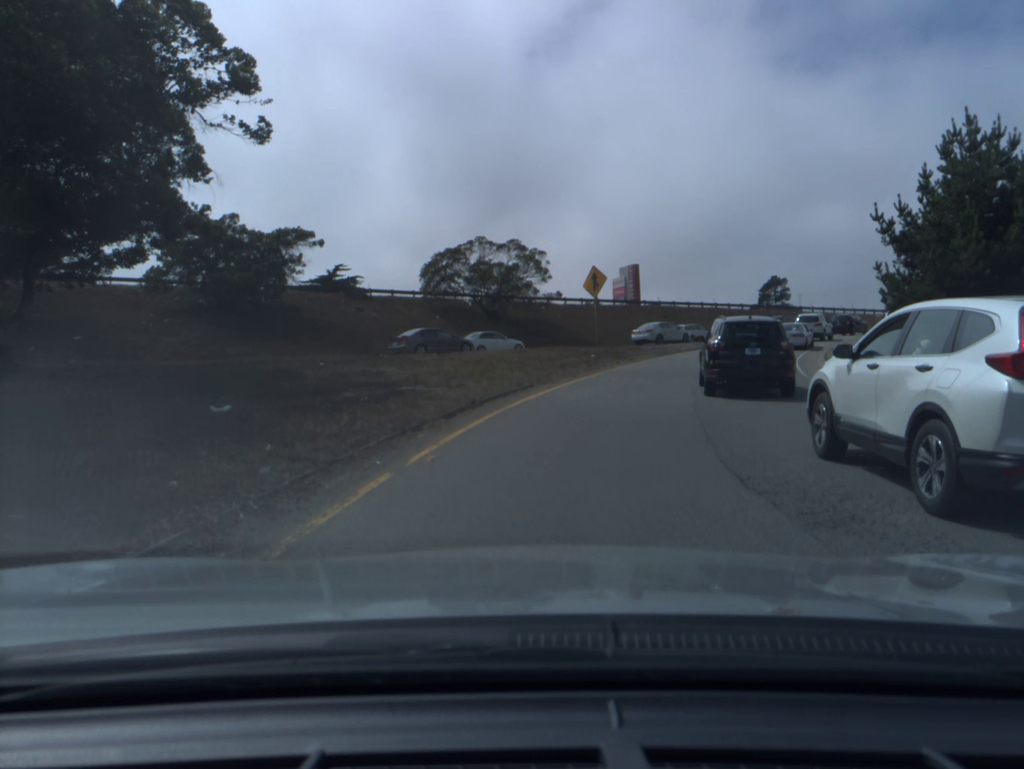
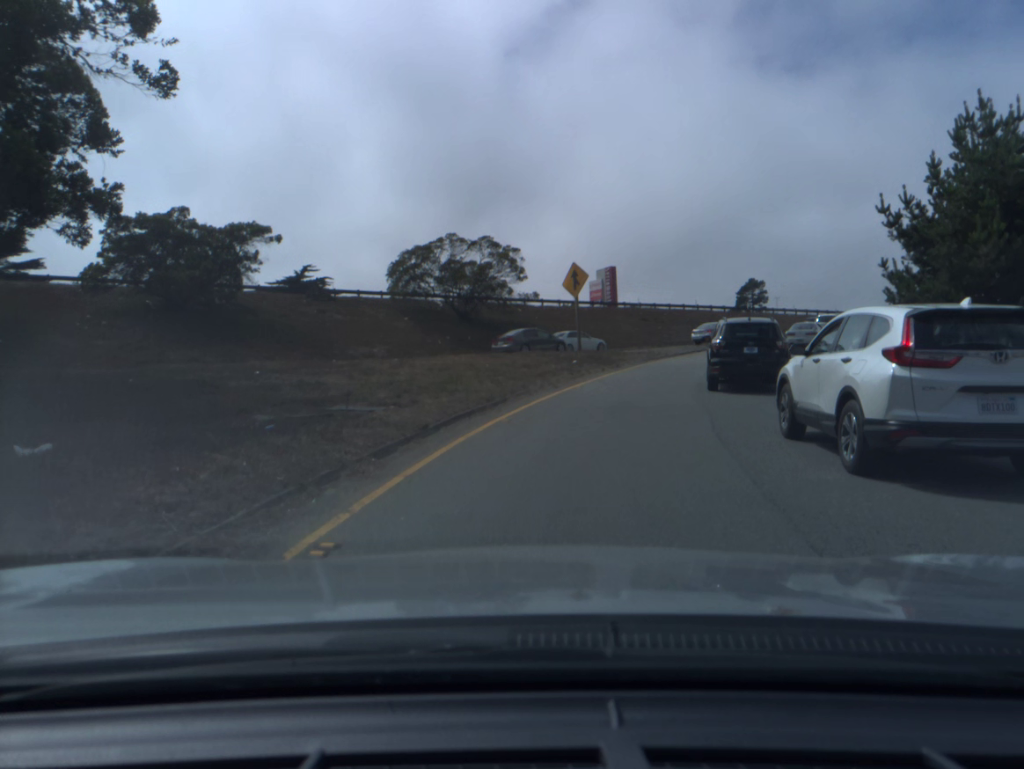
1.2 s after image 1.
(0.0, +3.5) m; +2°
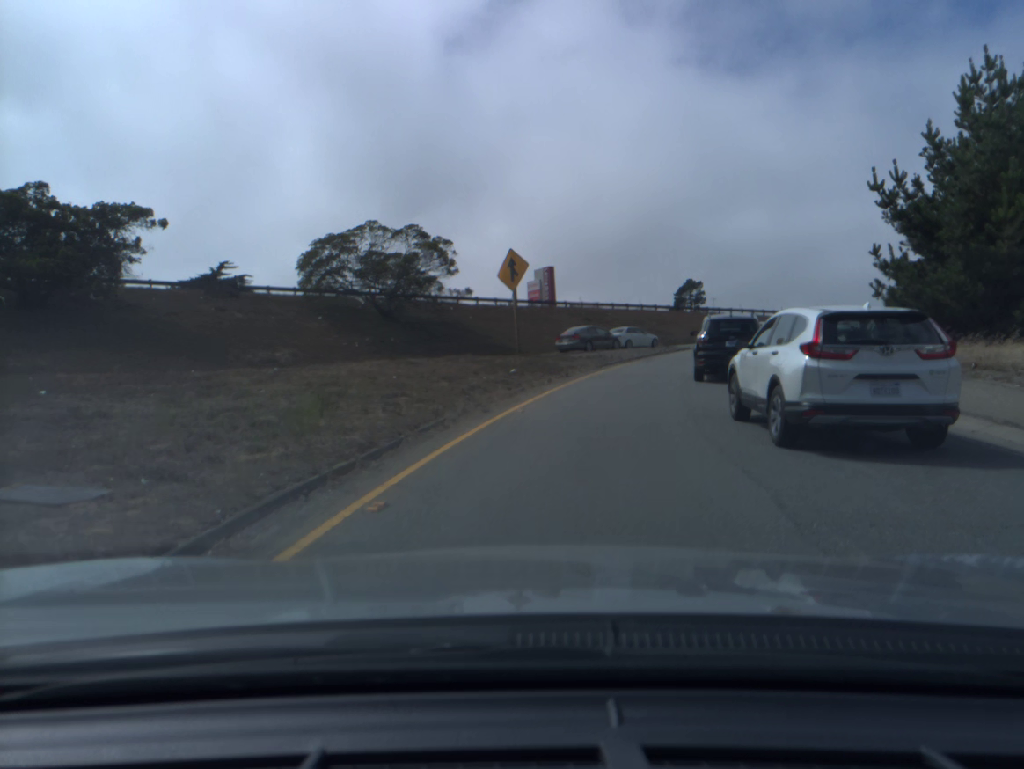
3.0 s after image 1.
(+0.2, +6.1) m; +4°
